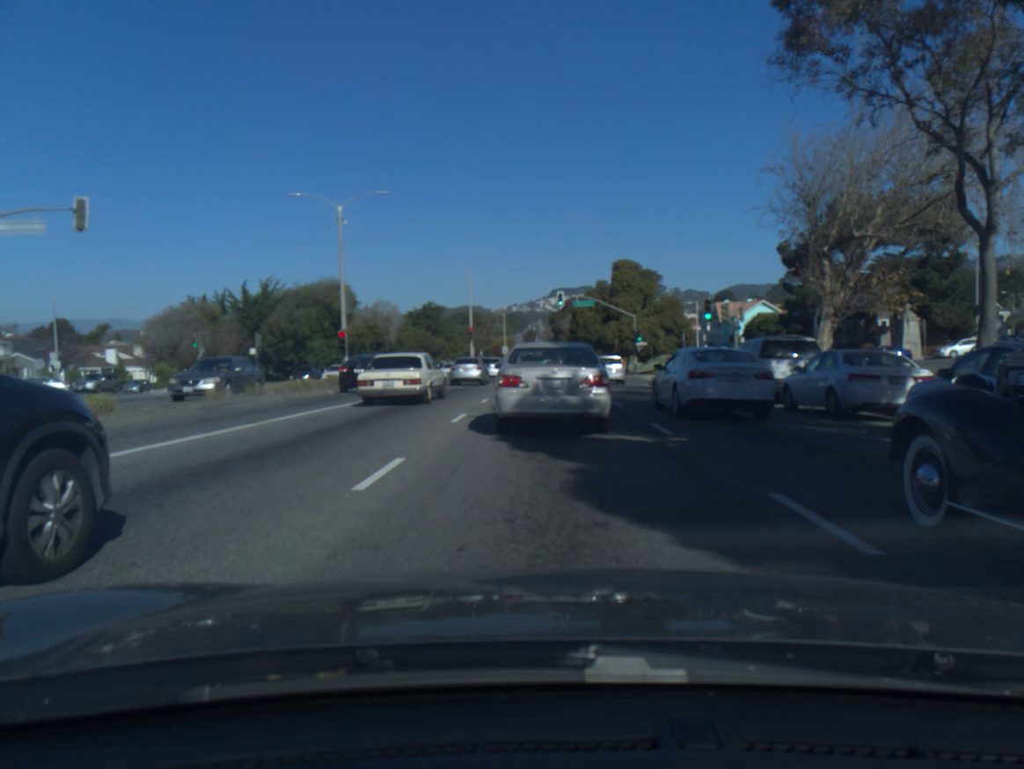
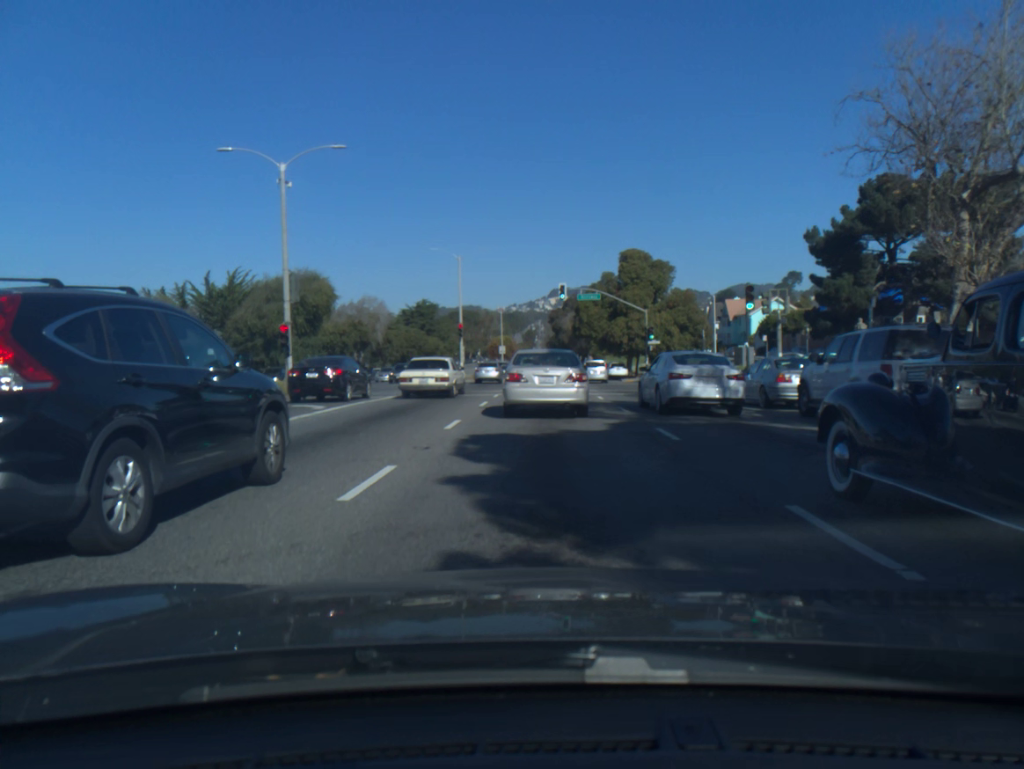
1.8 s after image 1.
(-0.1, +7.8) m; -1°
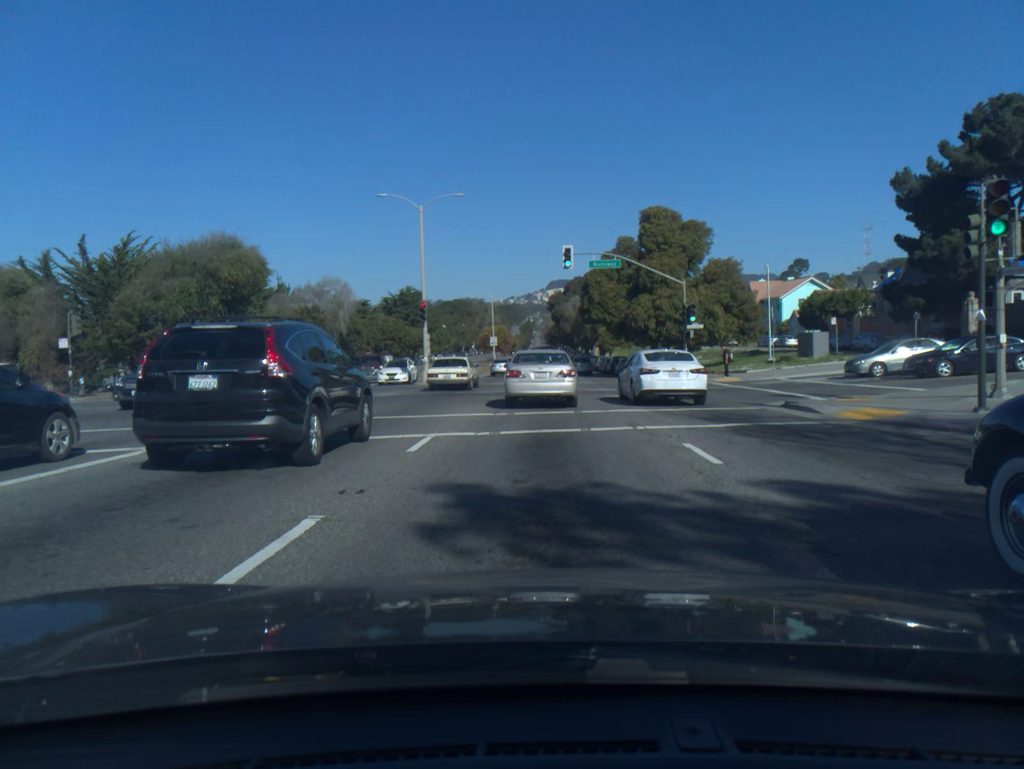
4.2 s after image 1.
(-0.1, +16.9) m; 0°
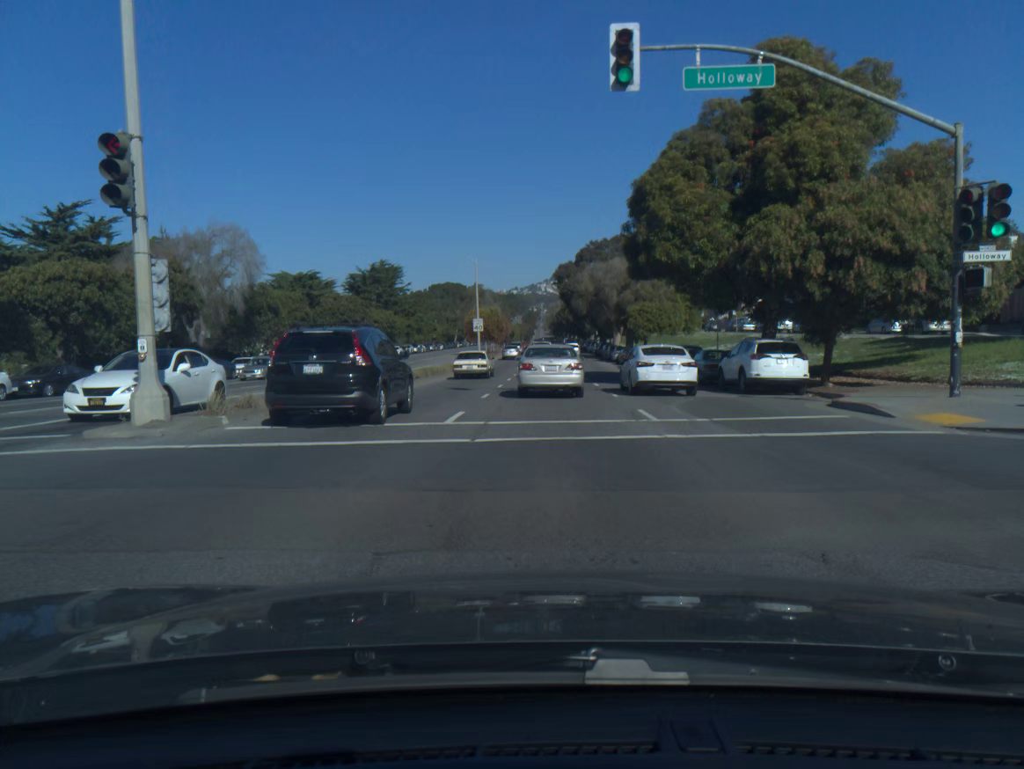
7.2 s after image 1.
(-0.3, +29.4) m; -1°
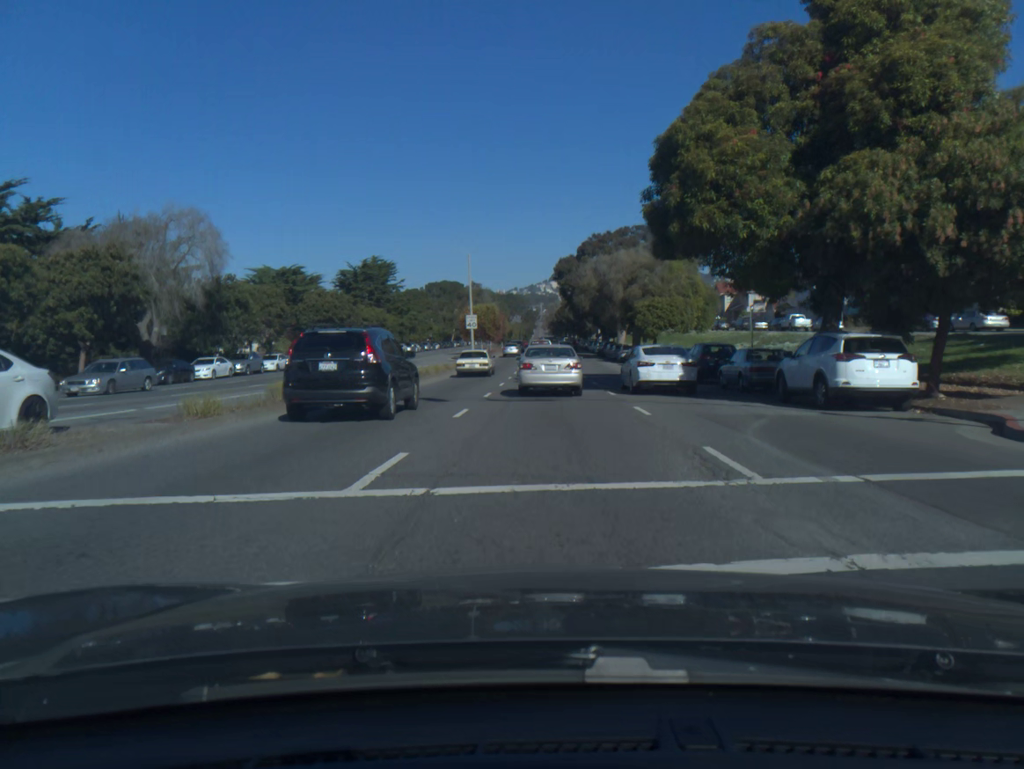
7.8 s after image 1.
(0.0, +6.7) m; 0°
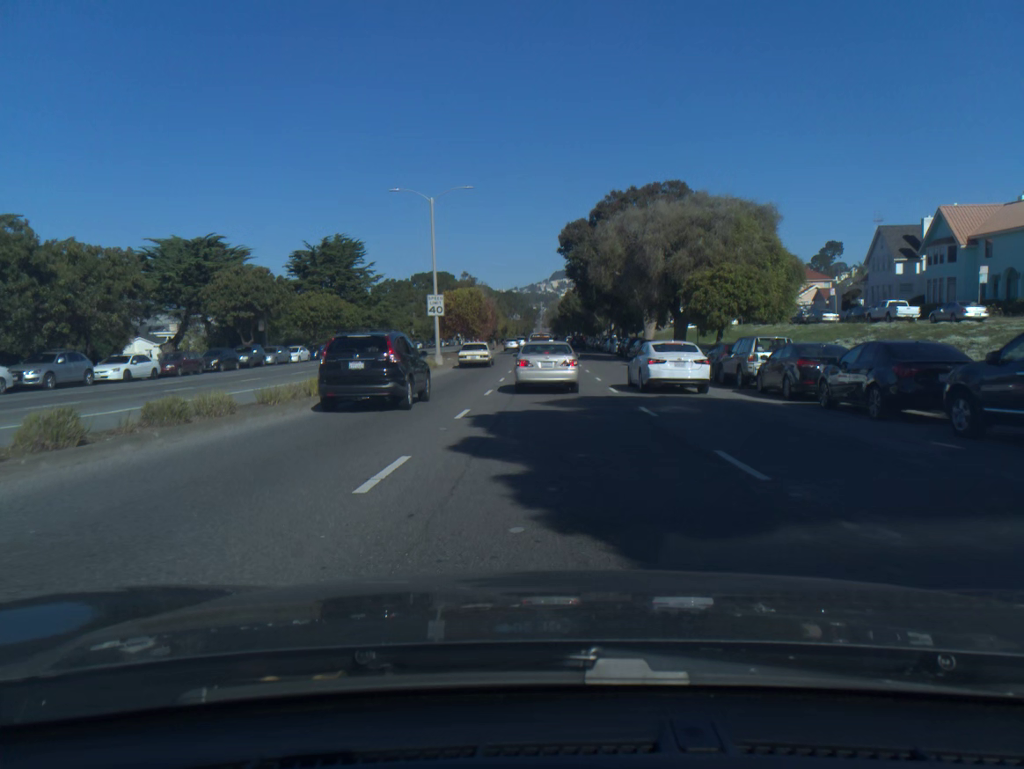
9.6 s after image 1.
(-0.1, +22.3) m; 0°
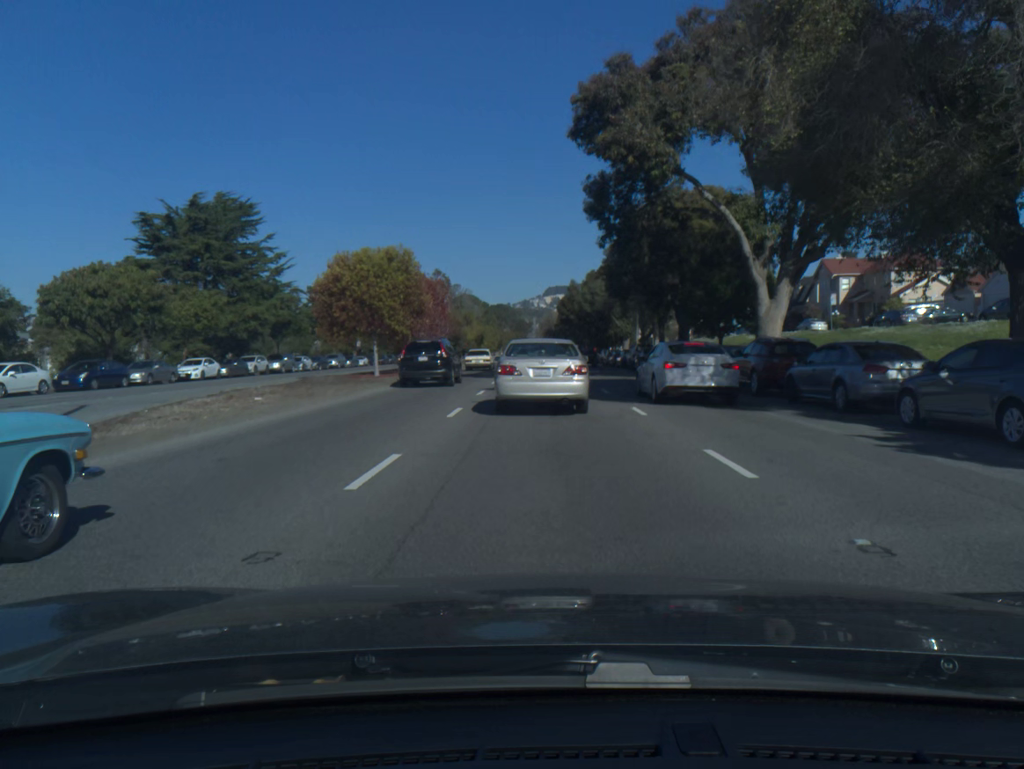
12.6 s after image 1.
(+0.3, +36.4) m; +1°
